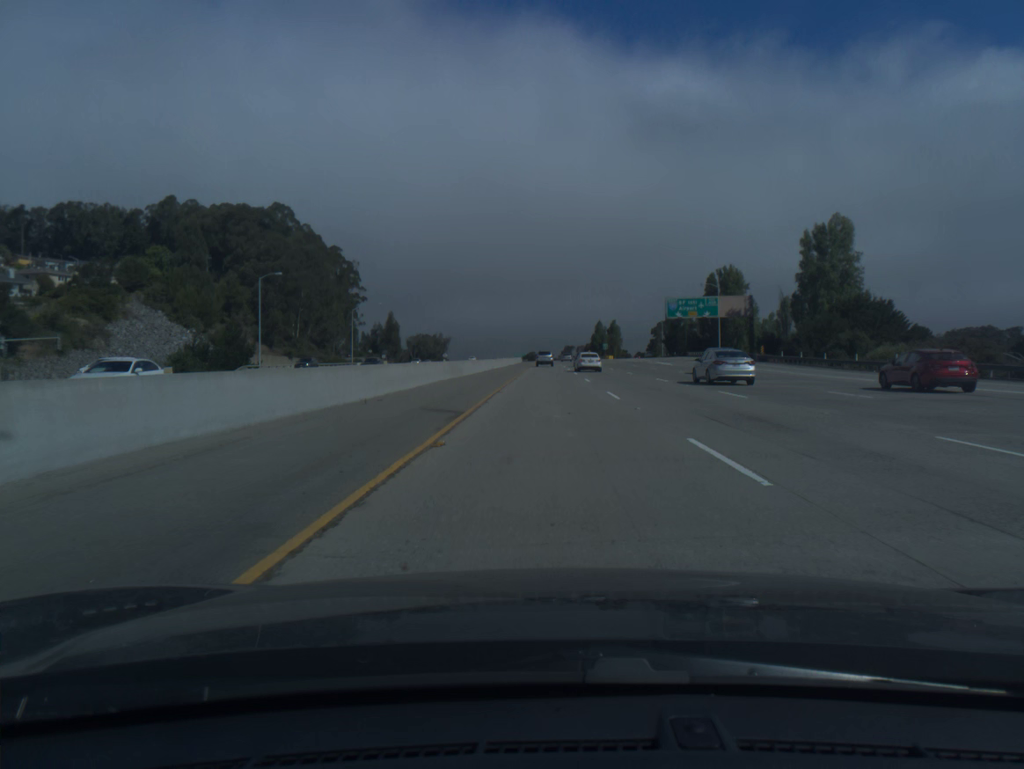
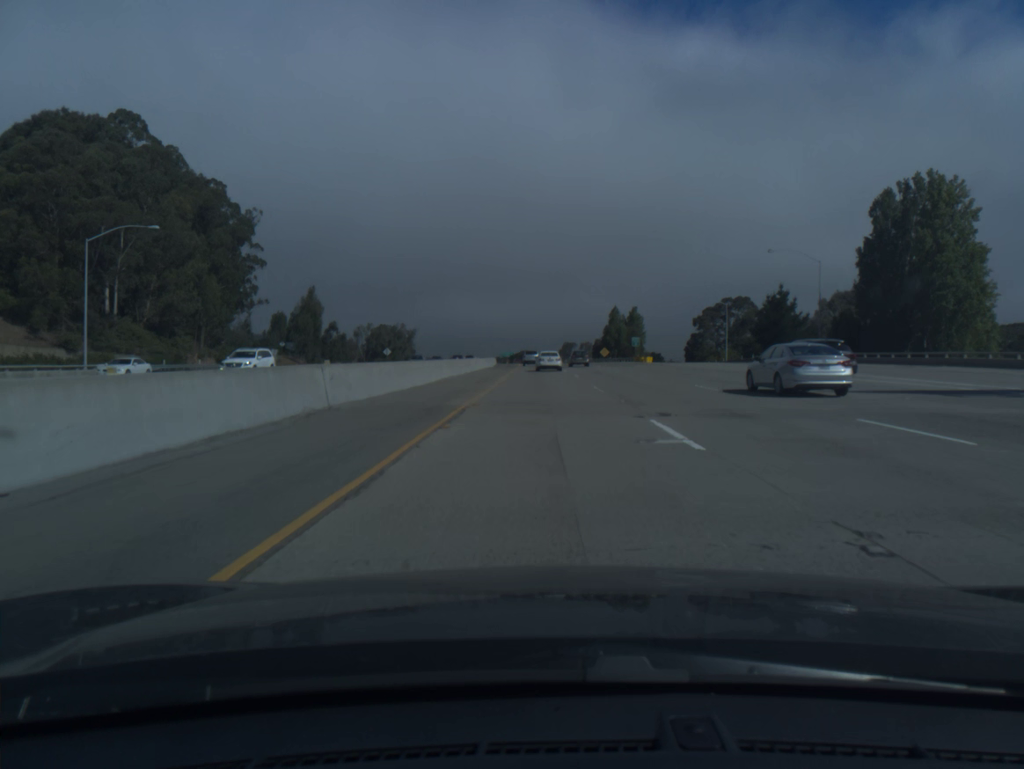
(+0.2, +85.2) m; 0°
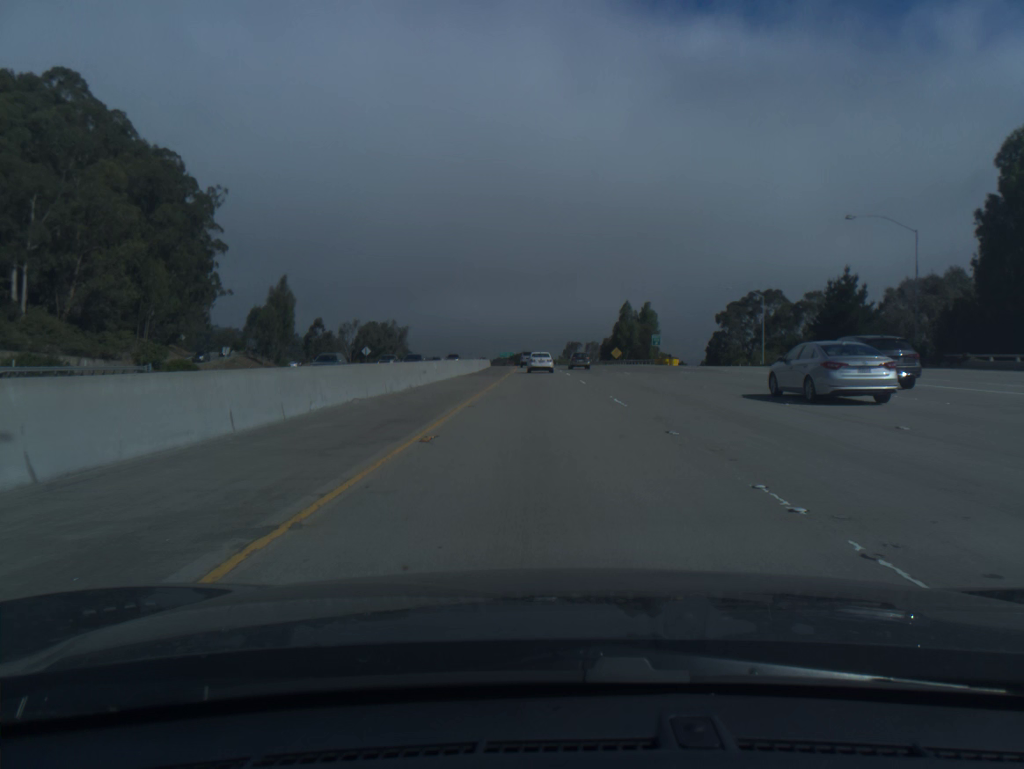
(0.0, +21.4) m; 0°
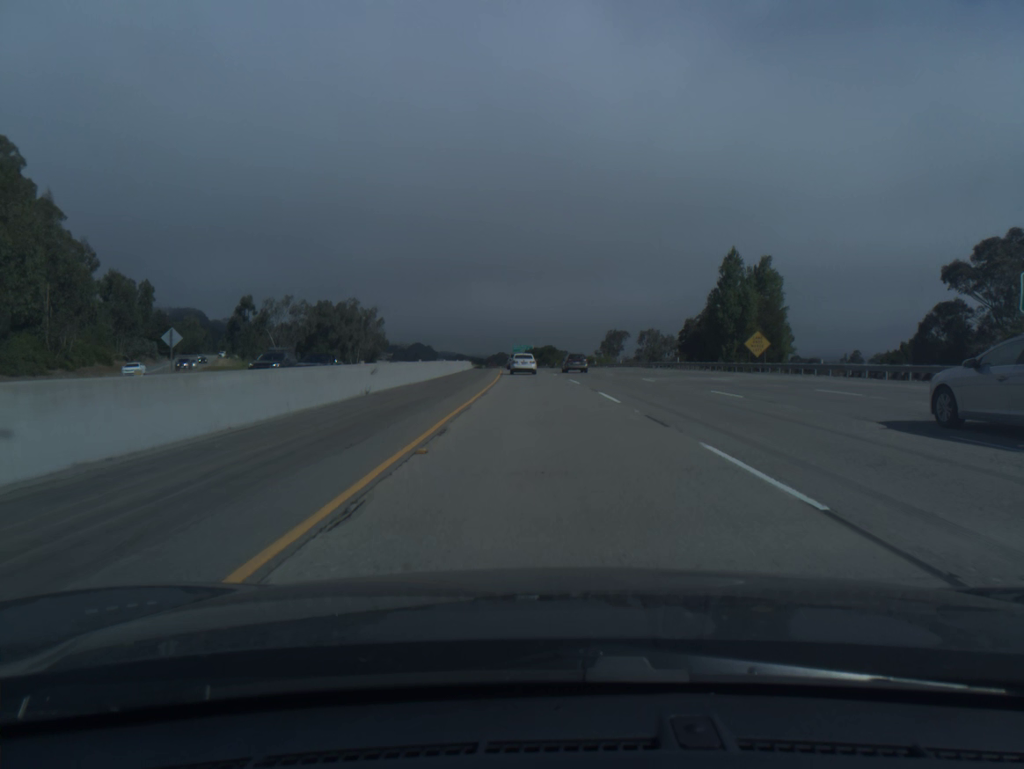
(-1.1, +84.1) m; -2°
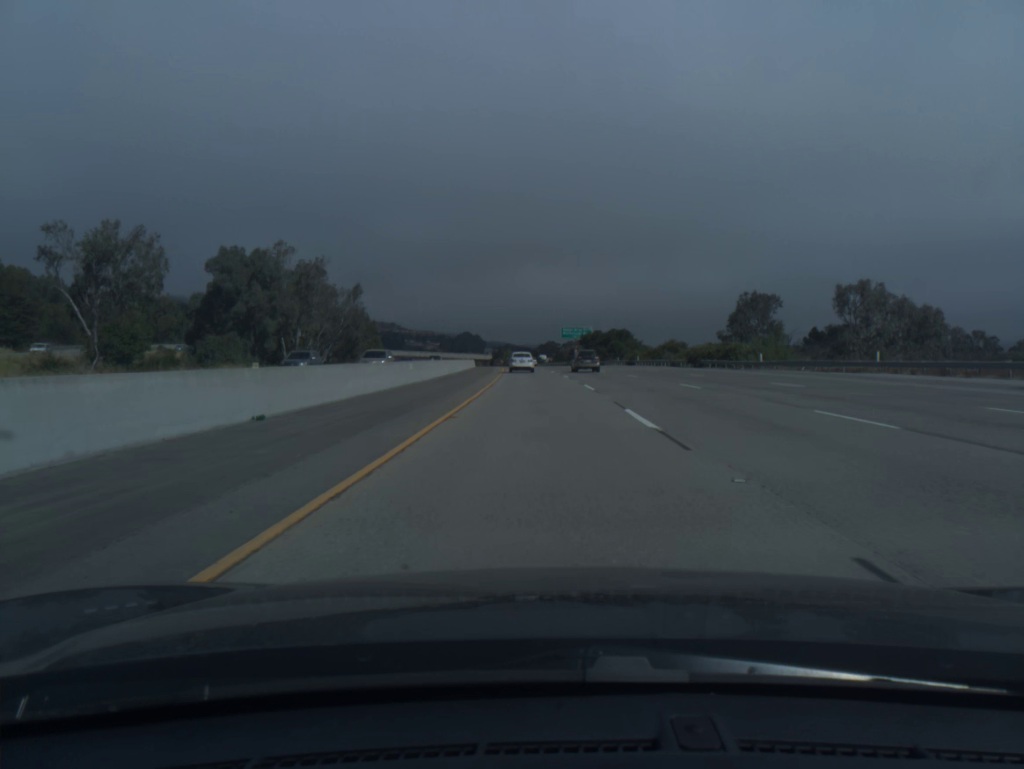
(-2.4, +82.1) m; -4°
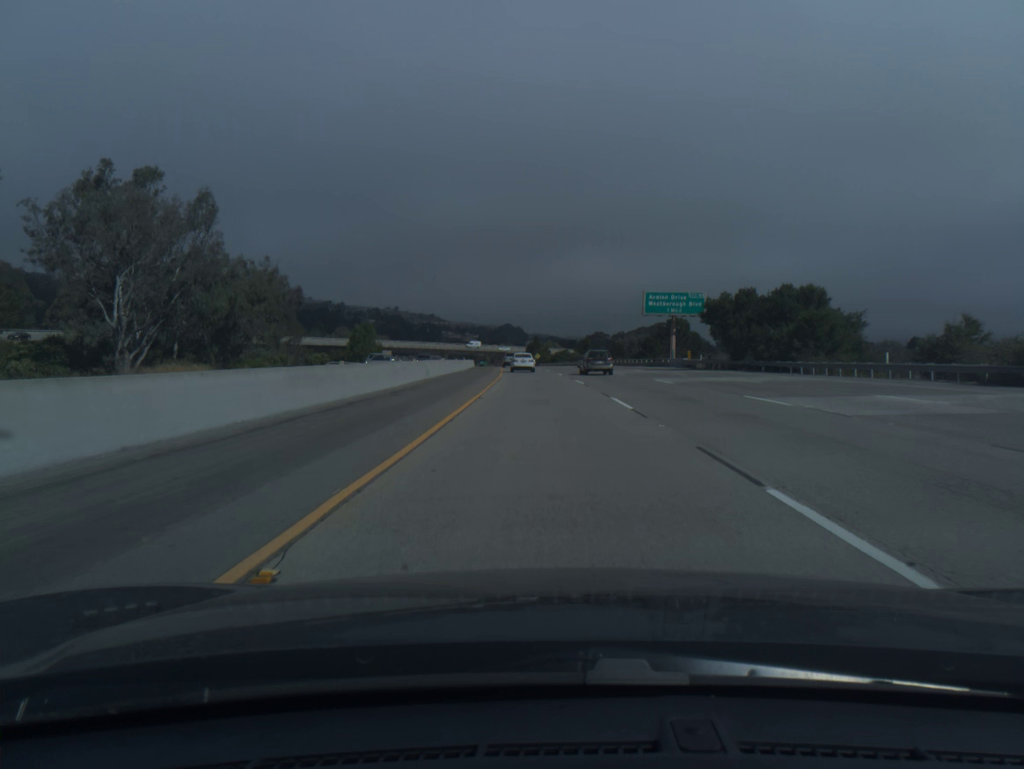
(-2.3, +81.4) m; -3°
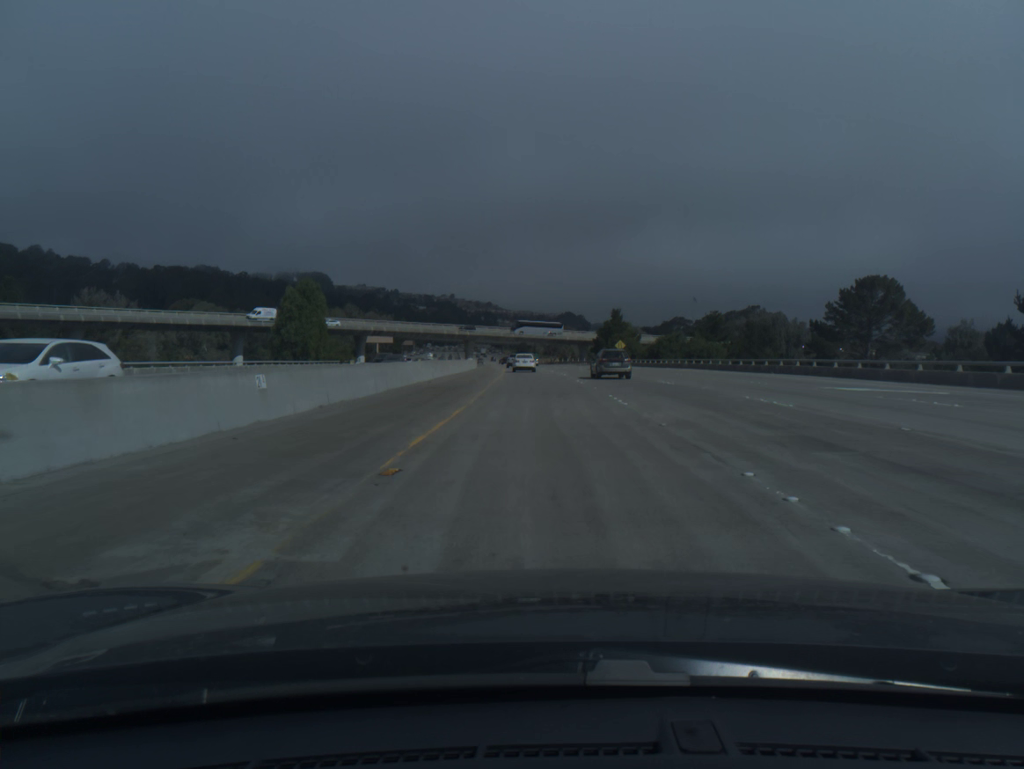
(-3.7, +101.6) m; -4°
